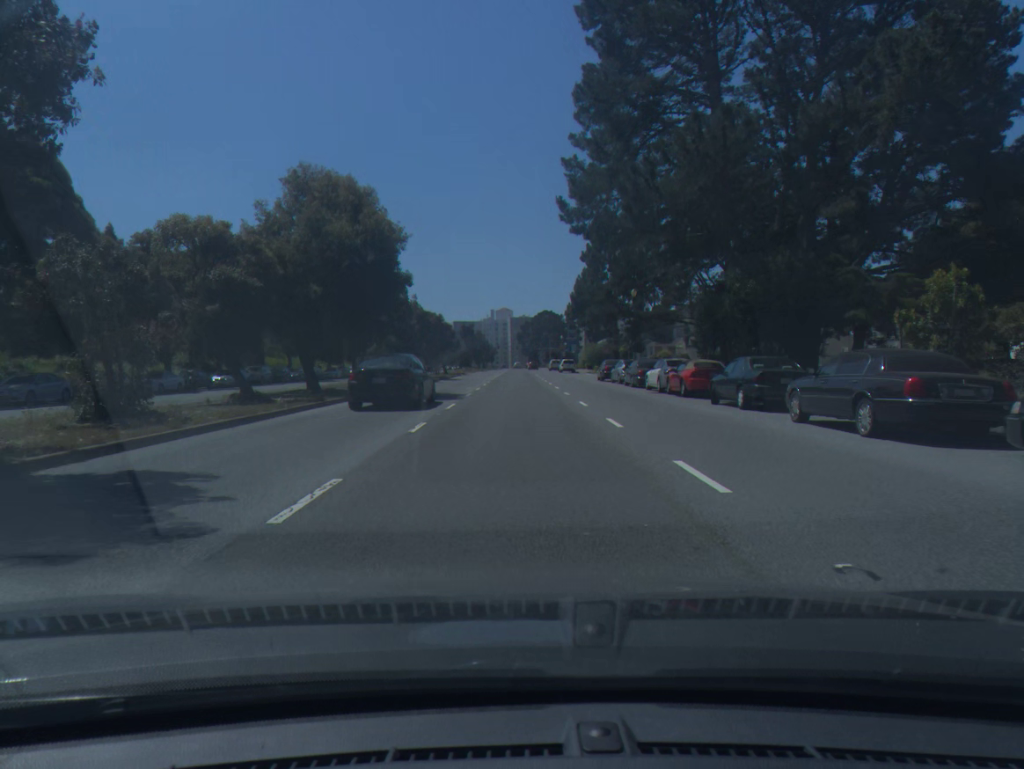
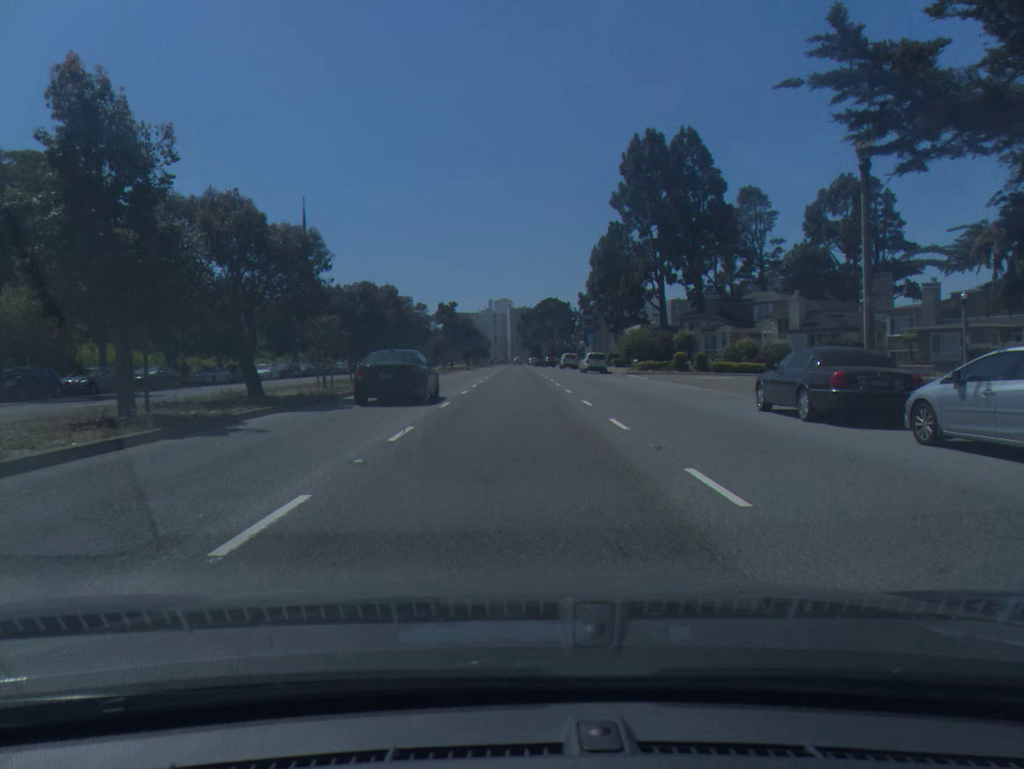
(0.0, +37.6) m; 0°
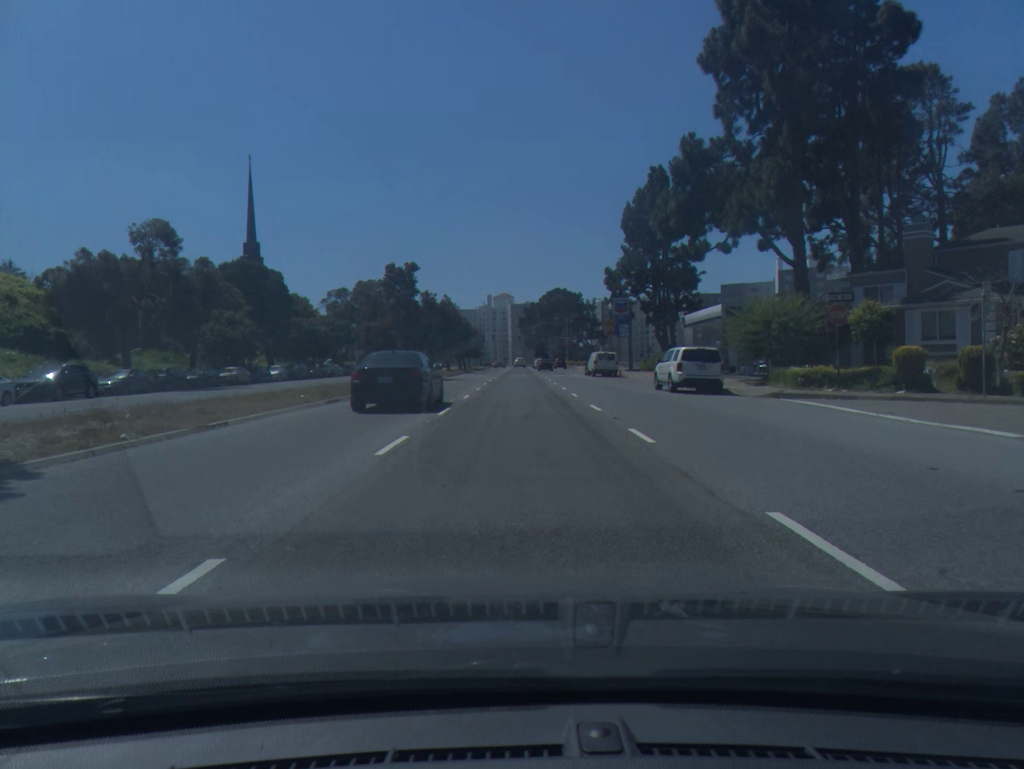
(-0.1, +37.5) m; 0°
